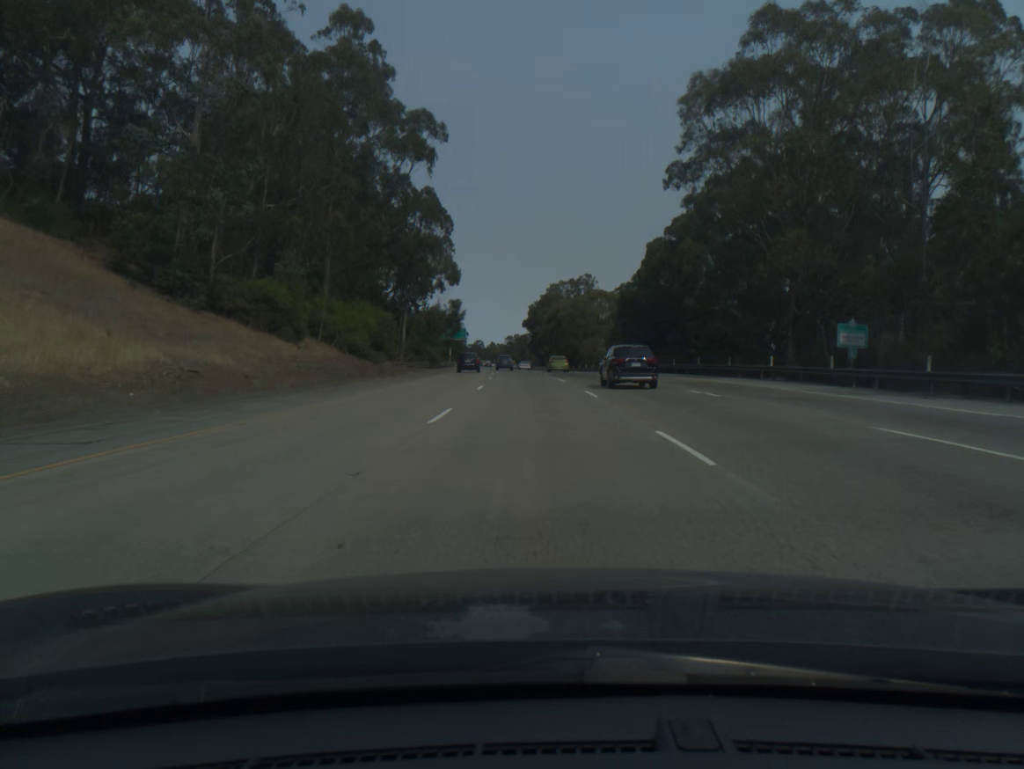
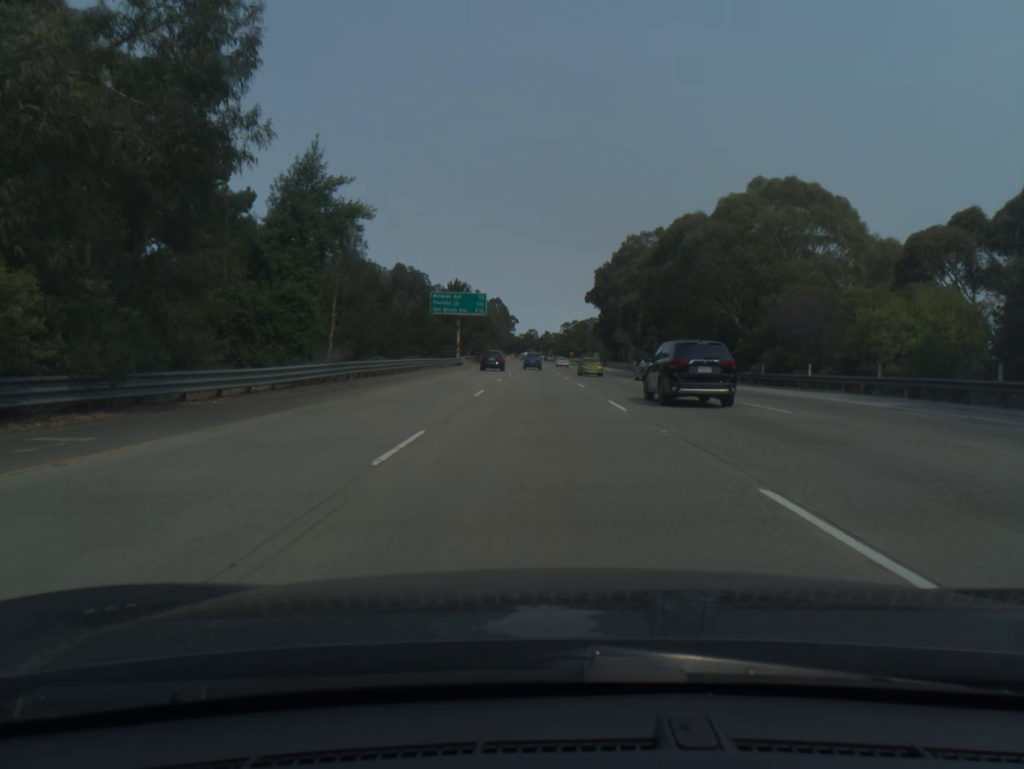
(-3.0, +78.4) m; -4°
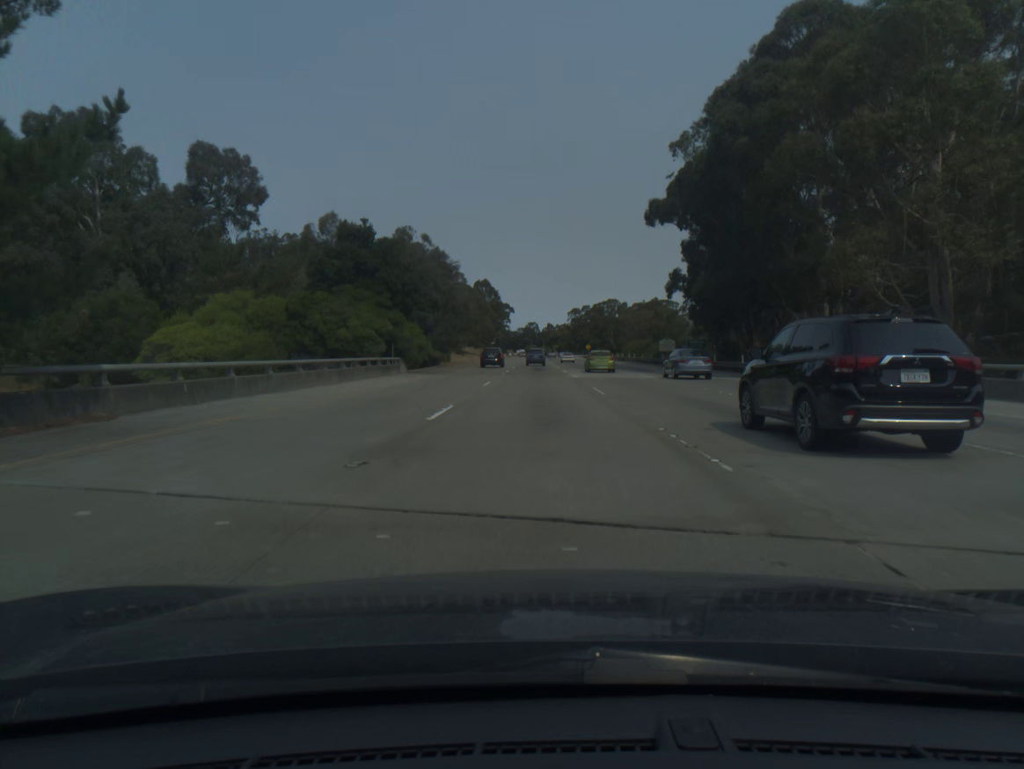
(-0.8, +97.1) m; 0°
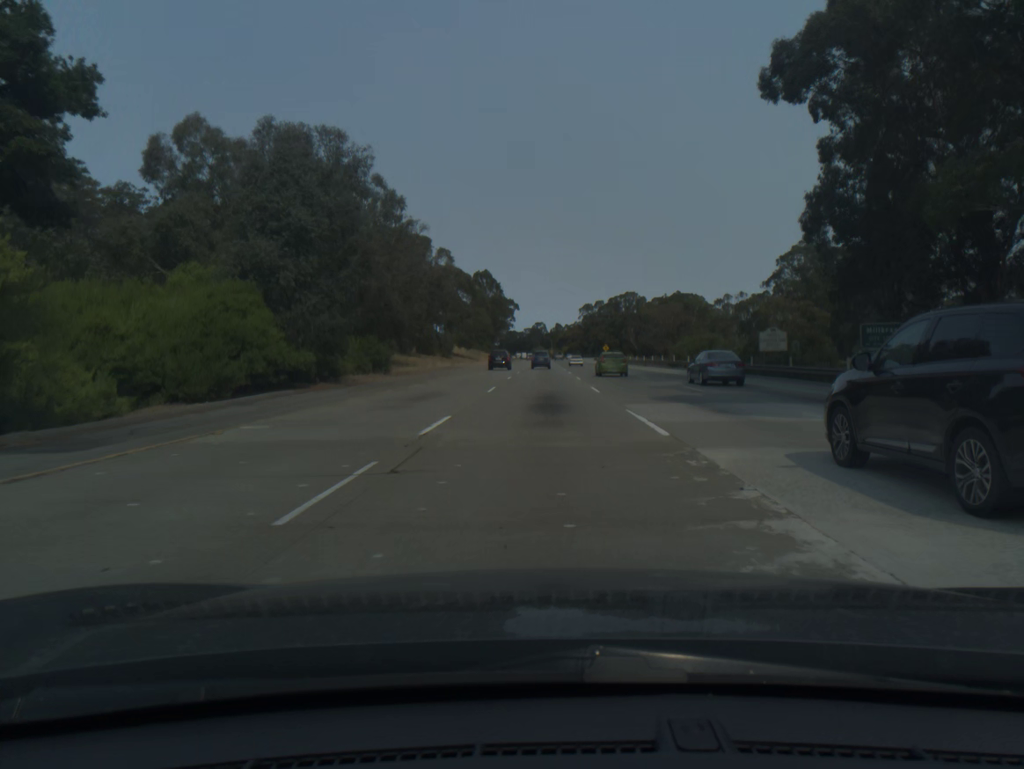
(-0.2, +38.2) m; -1°
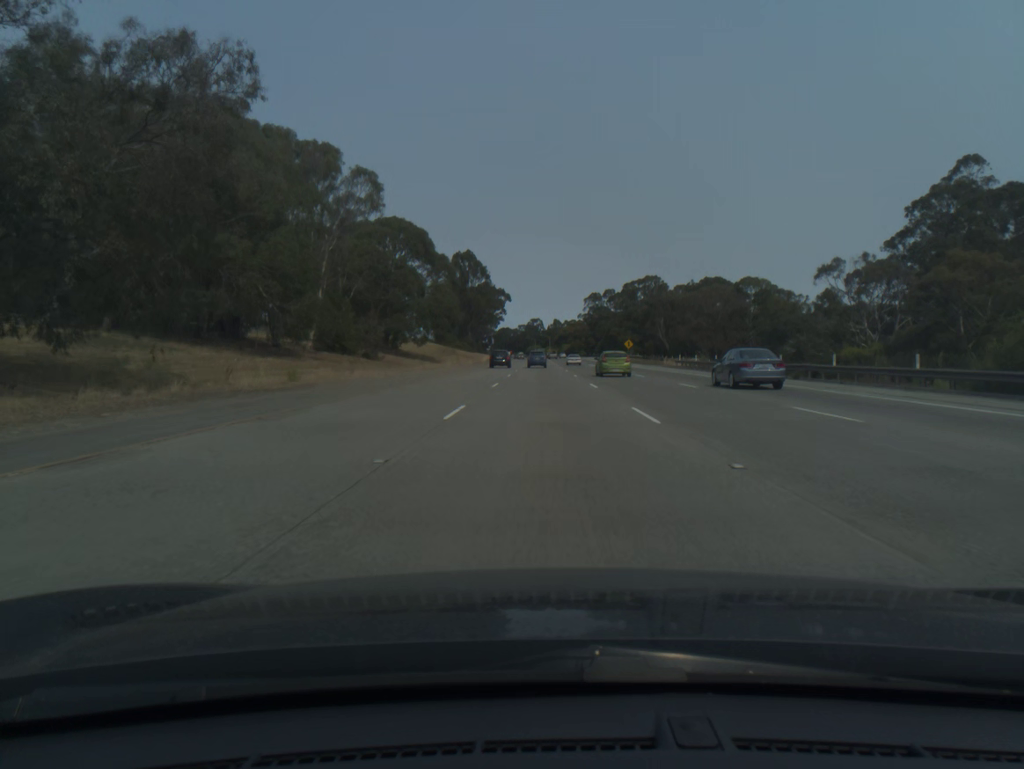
(0.0, +57.2) m; 0°
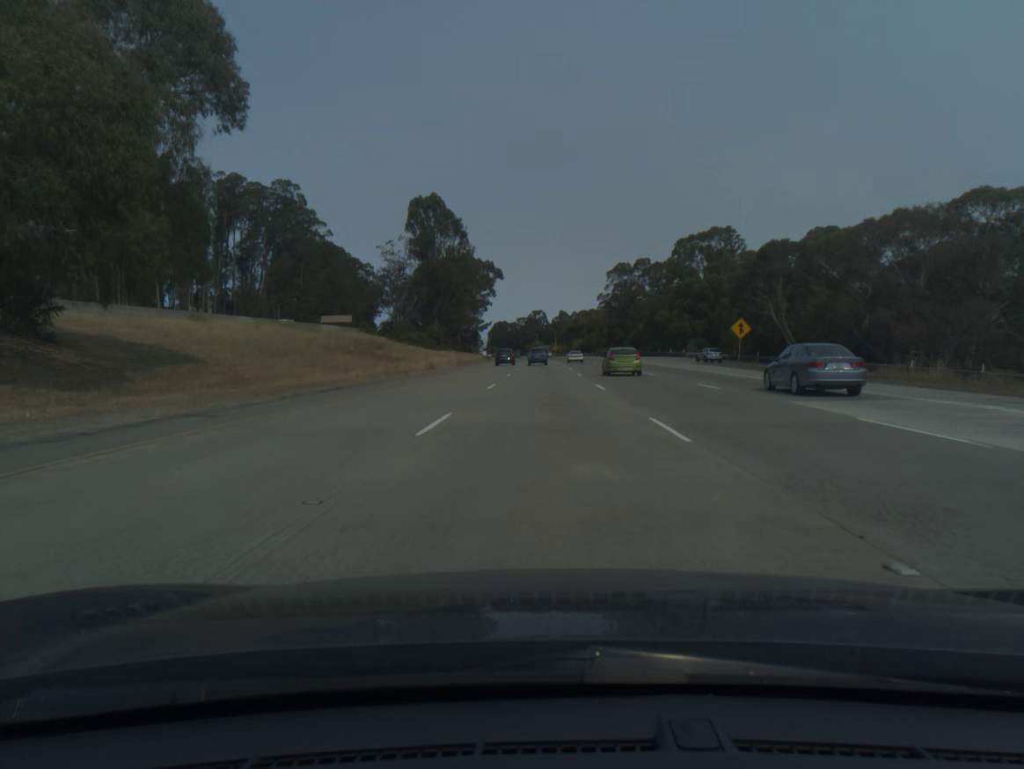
(-0.1, +76.4) m; 0°
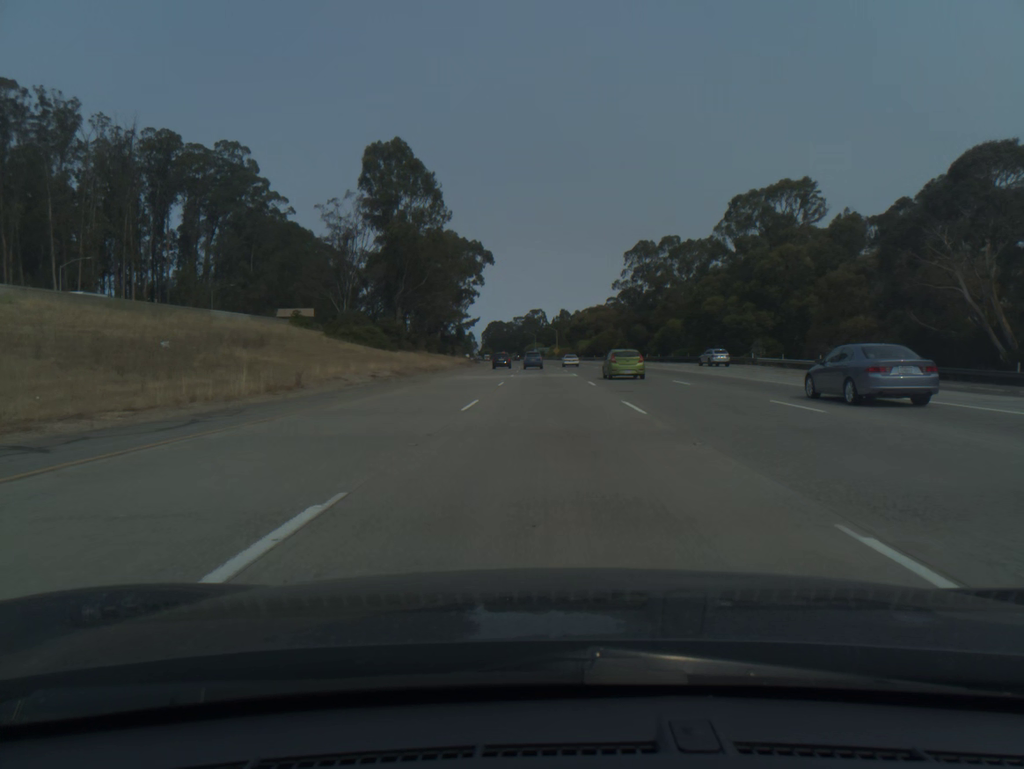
(0.0, +38.3) m; 0°
